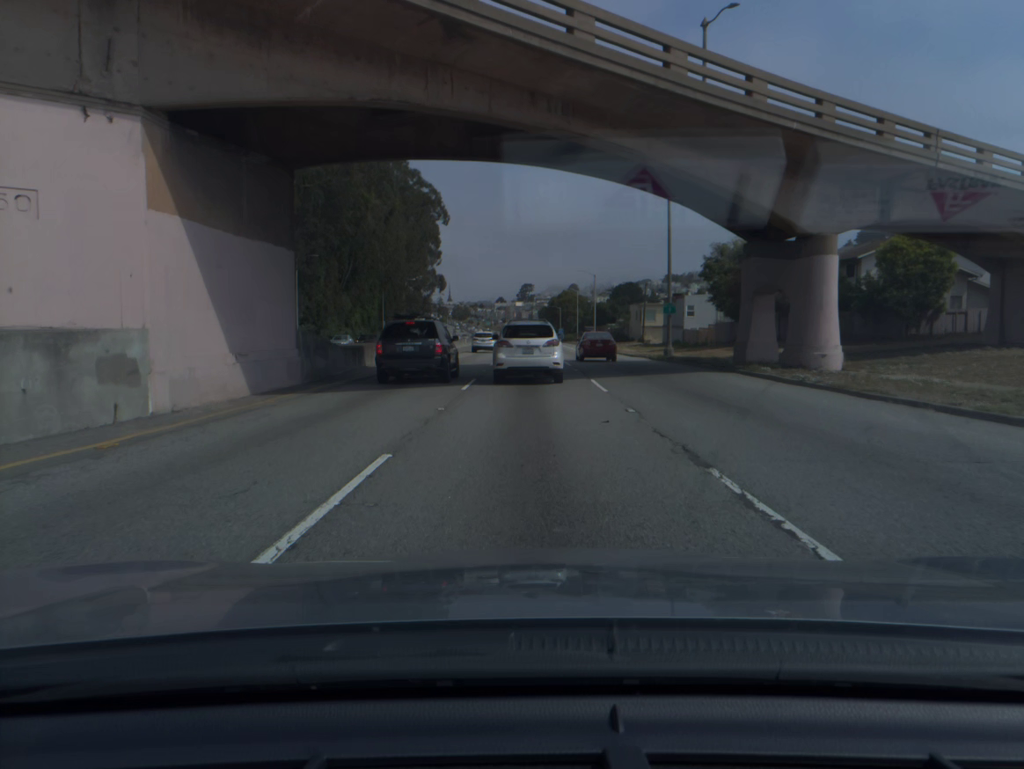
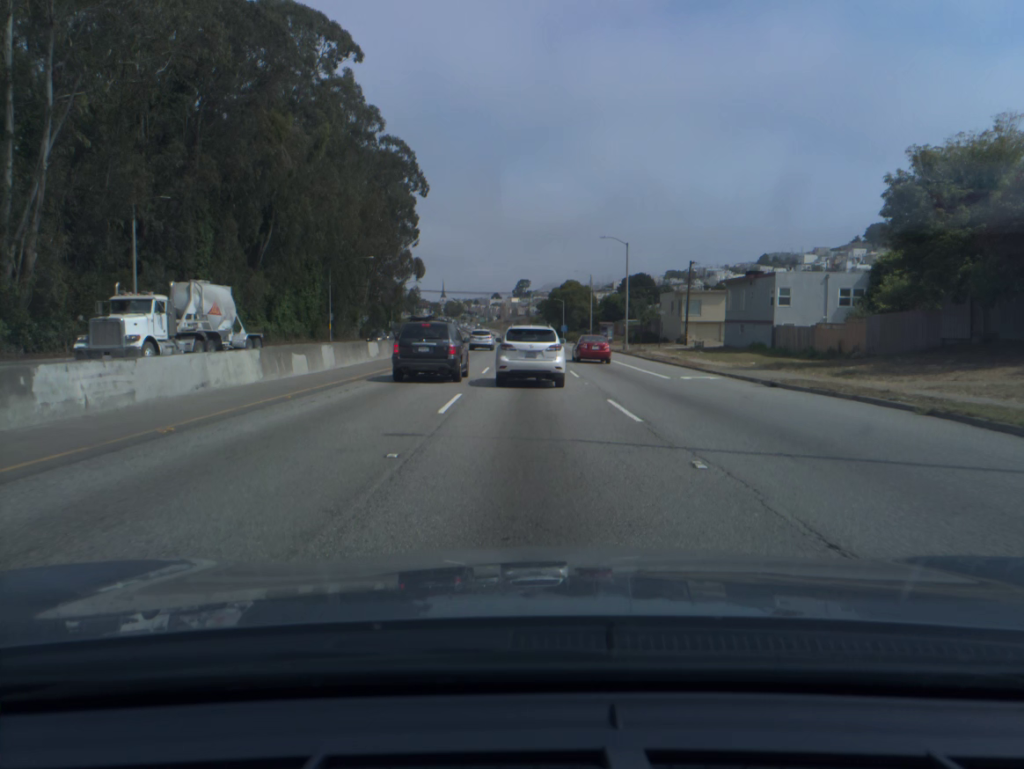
(0.0, +34.6) m; 0°
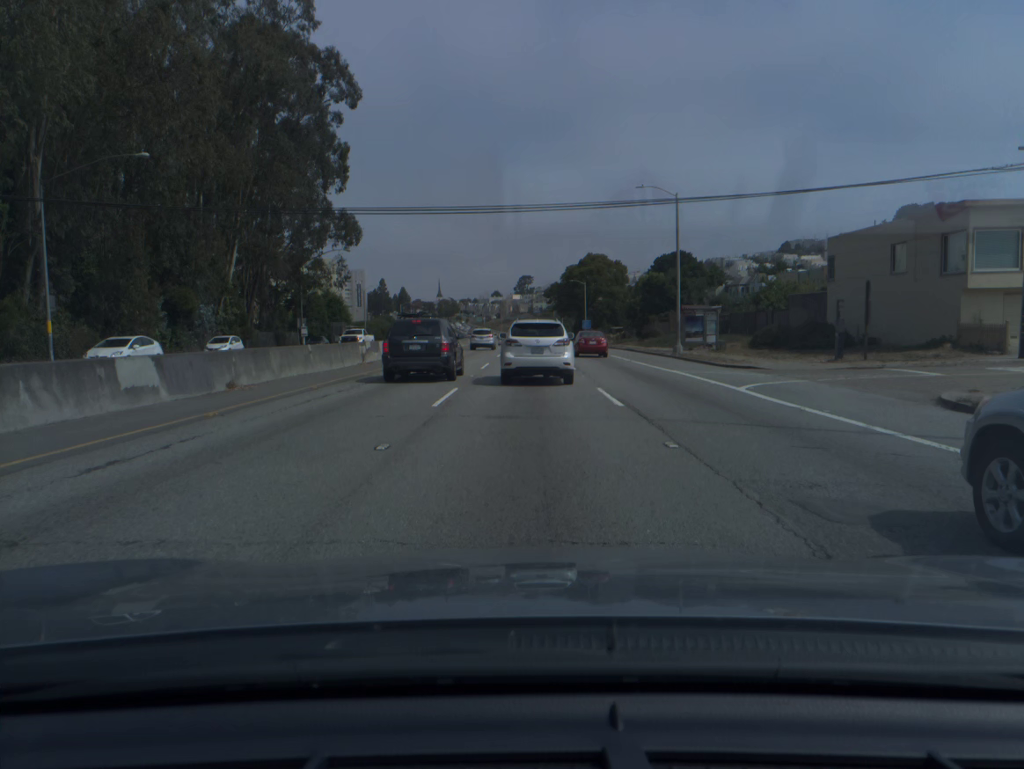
(-0.1, +58.5) m; 0°
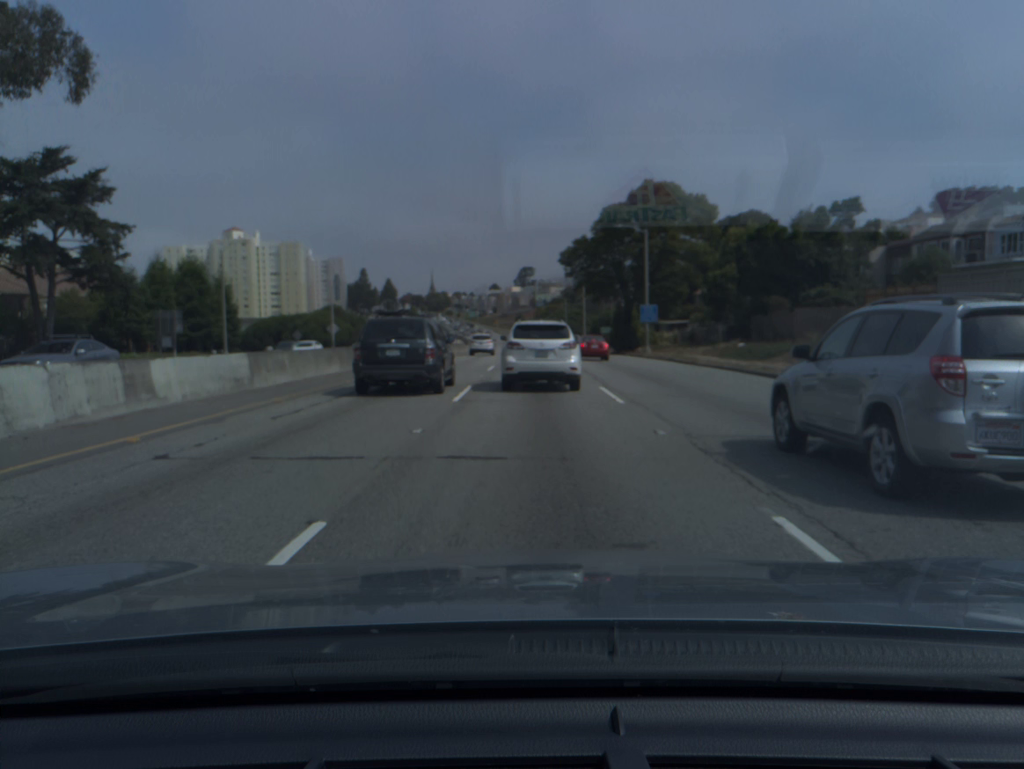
(0.0, +57.4) m; 0°
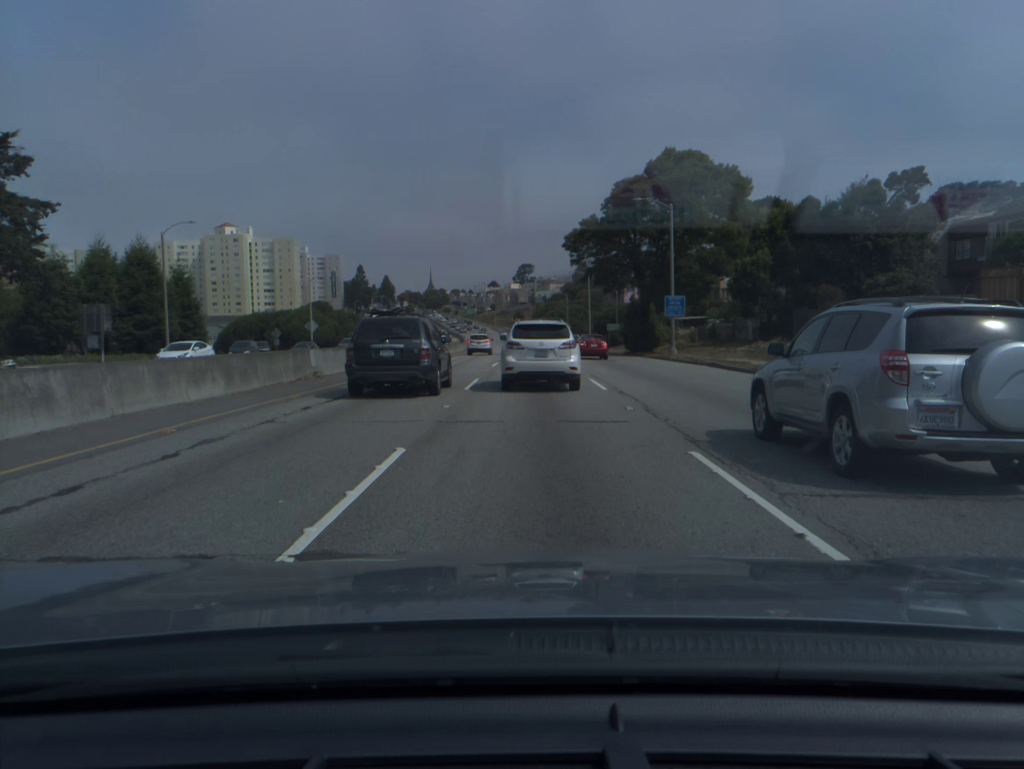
(0.0, +11.3) m; 0°
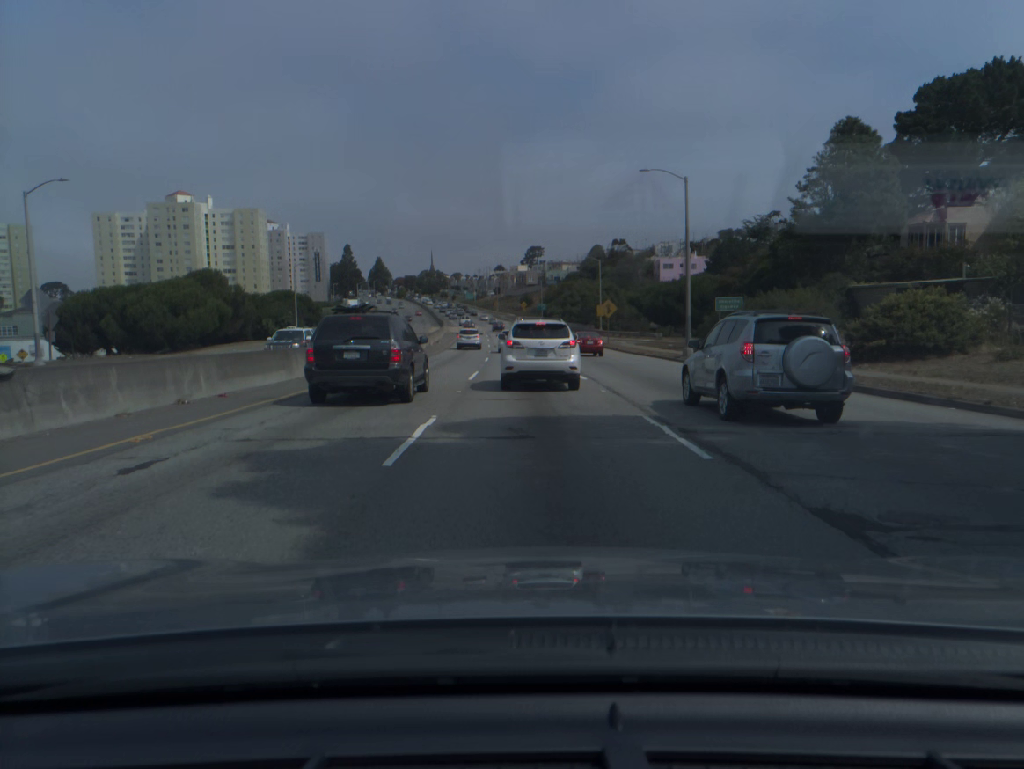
(0.0, +55.3) m; -1°
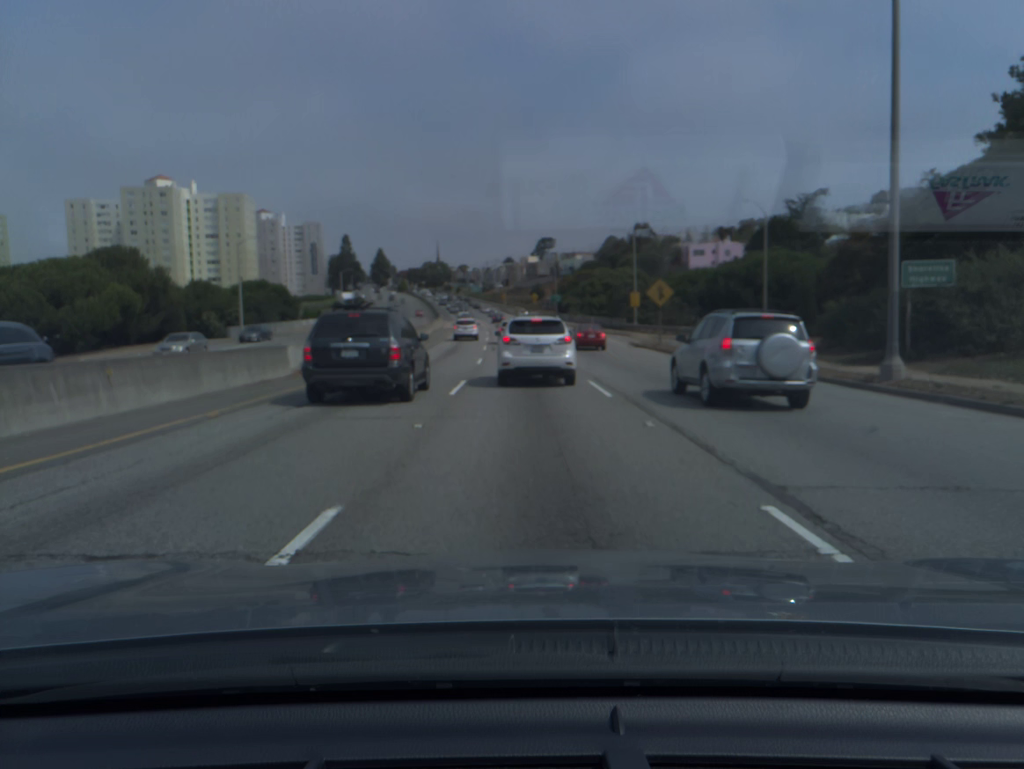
(-0.1, +21.5) m; -1°
